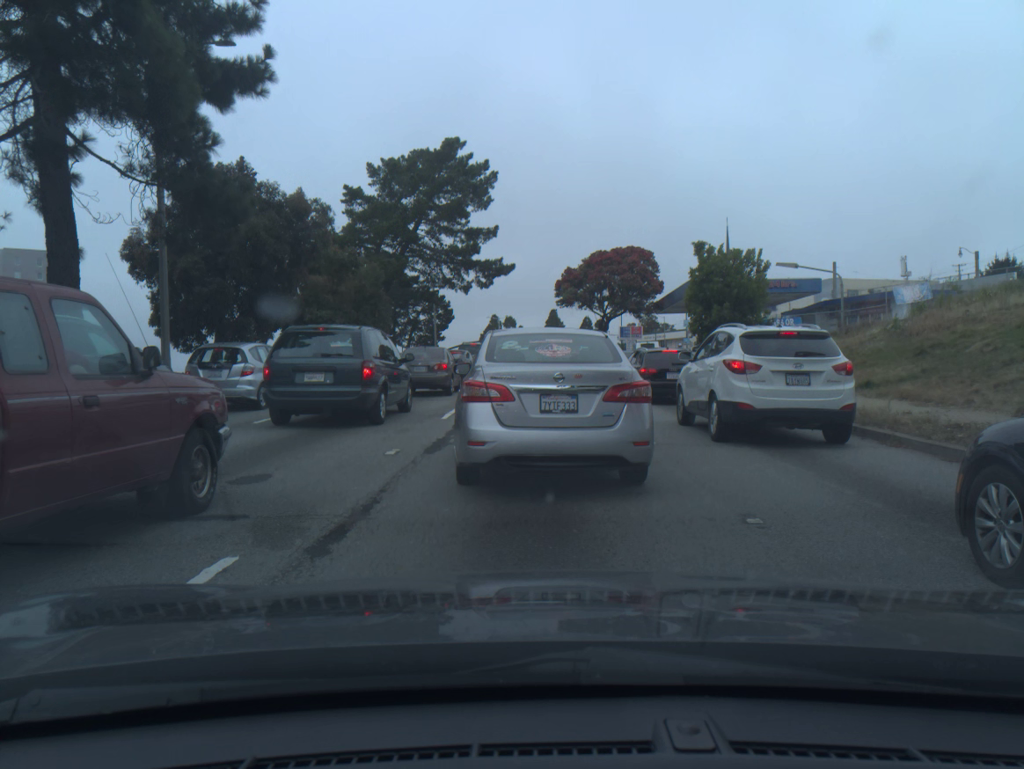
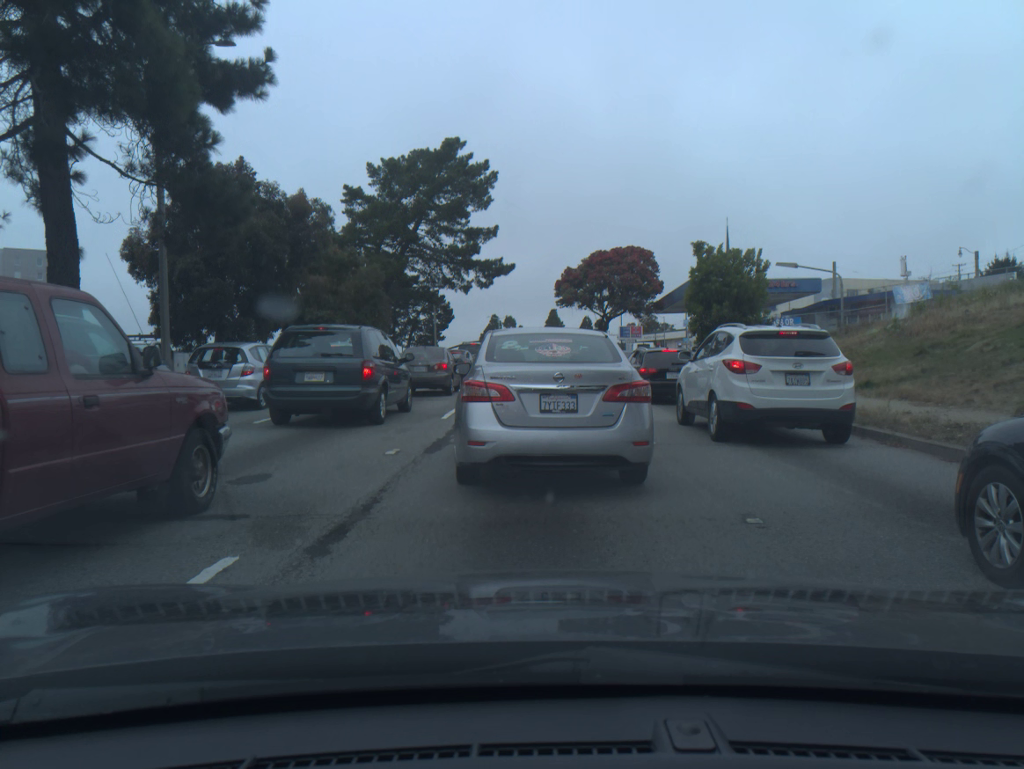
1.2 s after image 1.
(0.0, 0.0) m; 0°
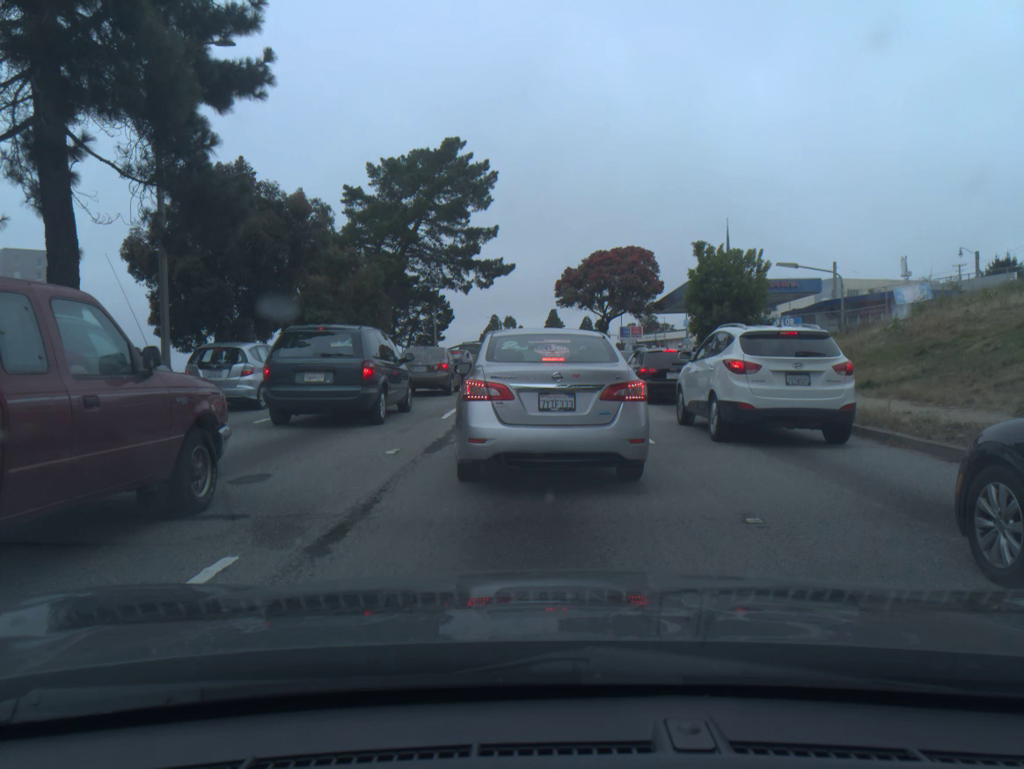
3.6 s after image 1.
(0.0, 0.0) m; 0°
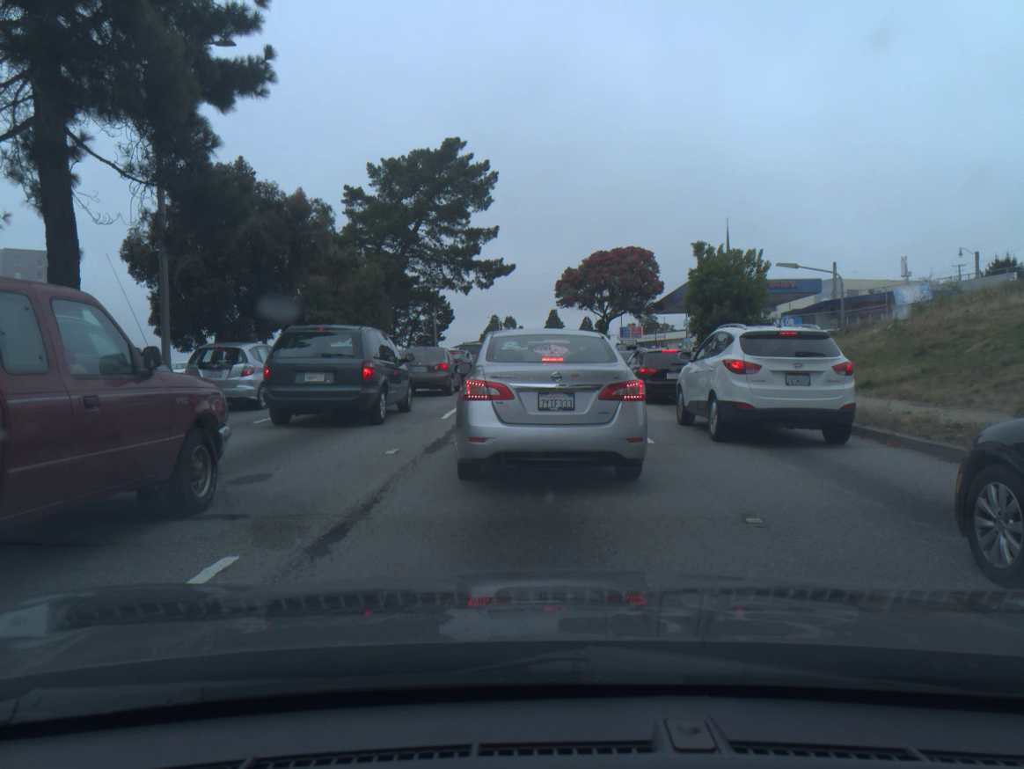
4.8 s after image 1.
(0.0, 0.0) m; 0°
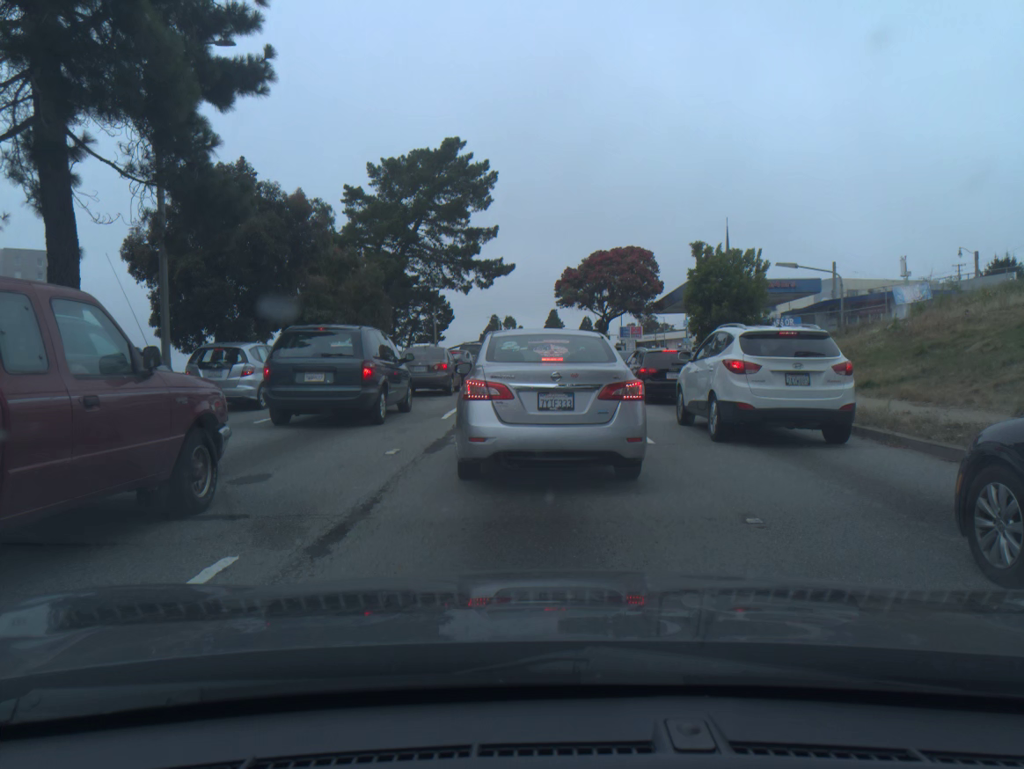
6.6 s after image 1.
(0.0, 0.0) m; 0°
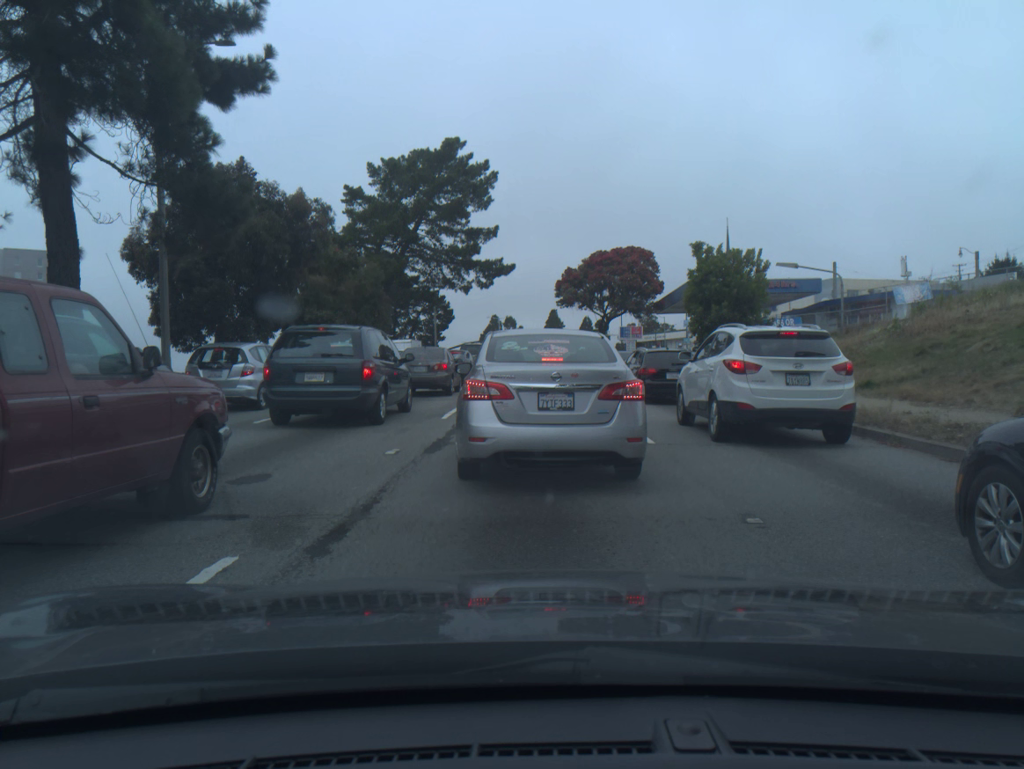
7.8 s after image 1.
(0.0, 0.0) m; 0°
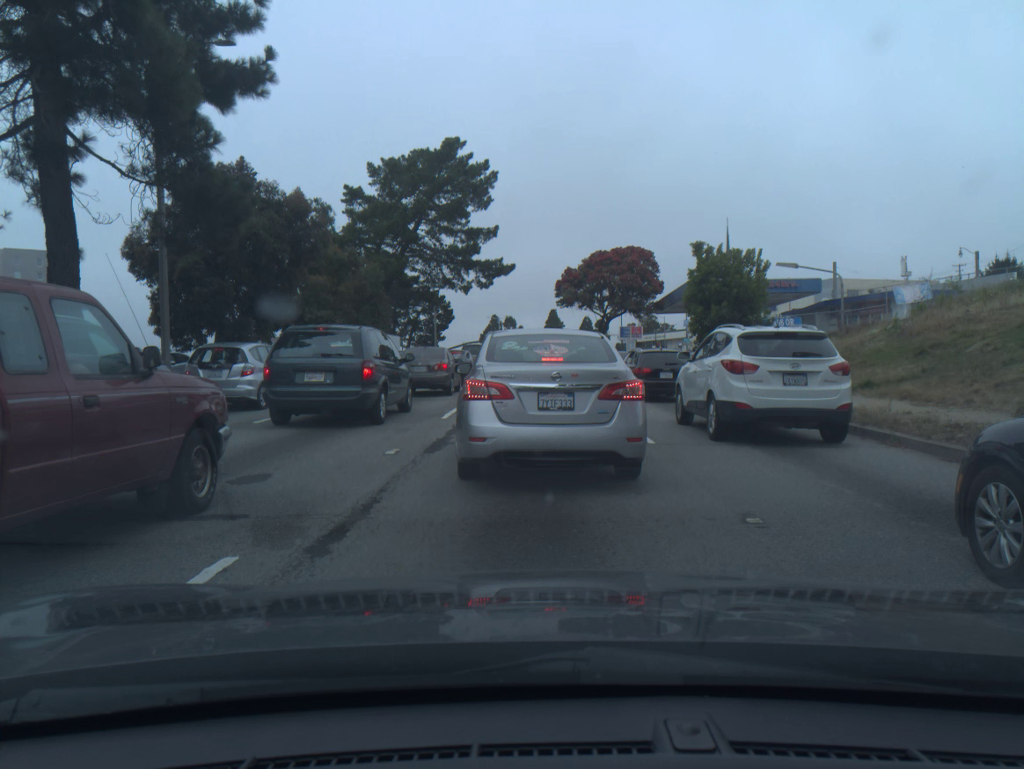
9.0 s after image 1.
(0.0, 0.0) m; 0°
